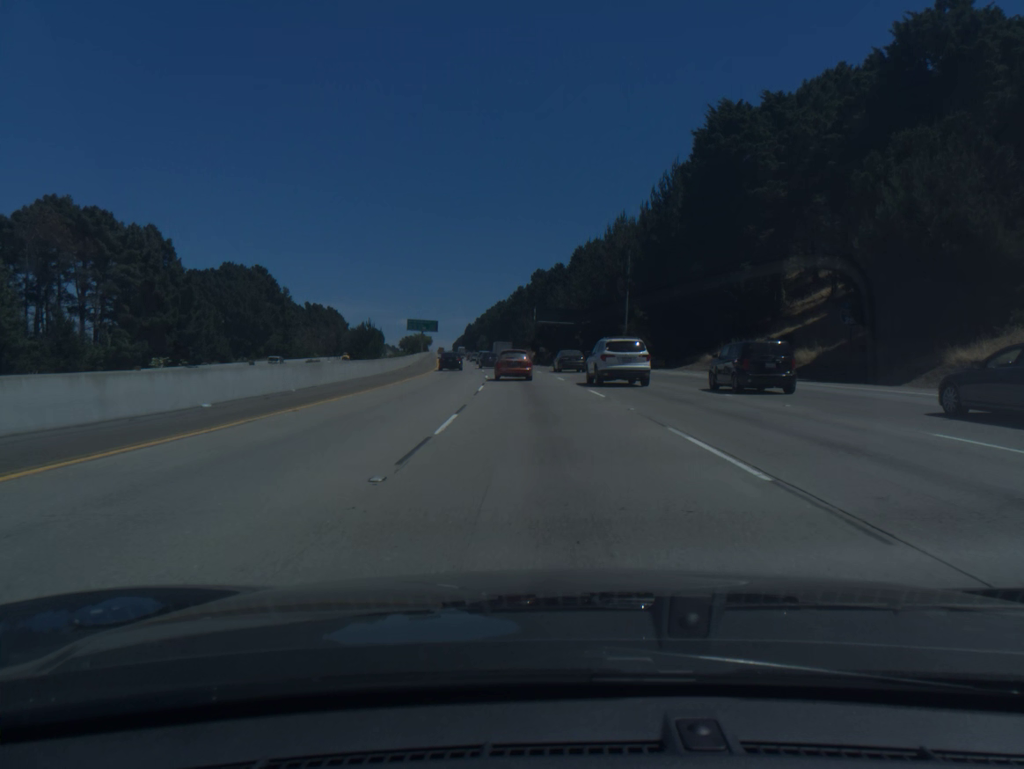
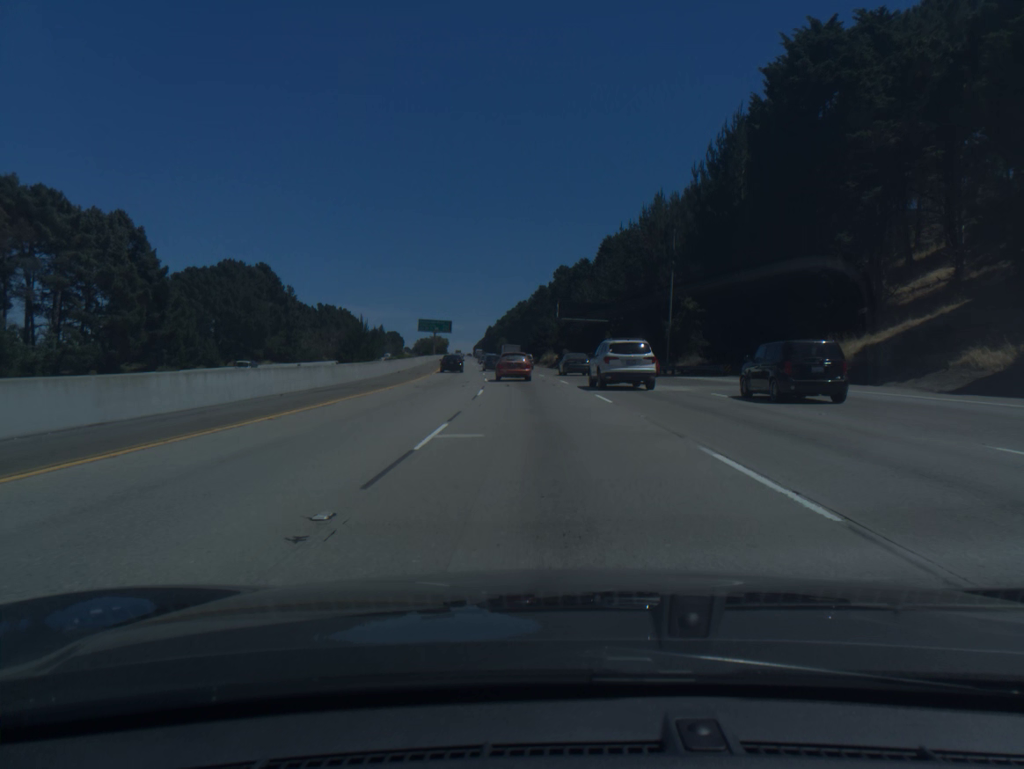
(-0.2, +16.3) m; -2°
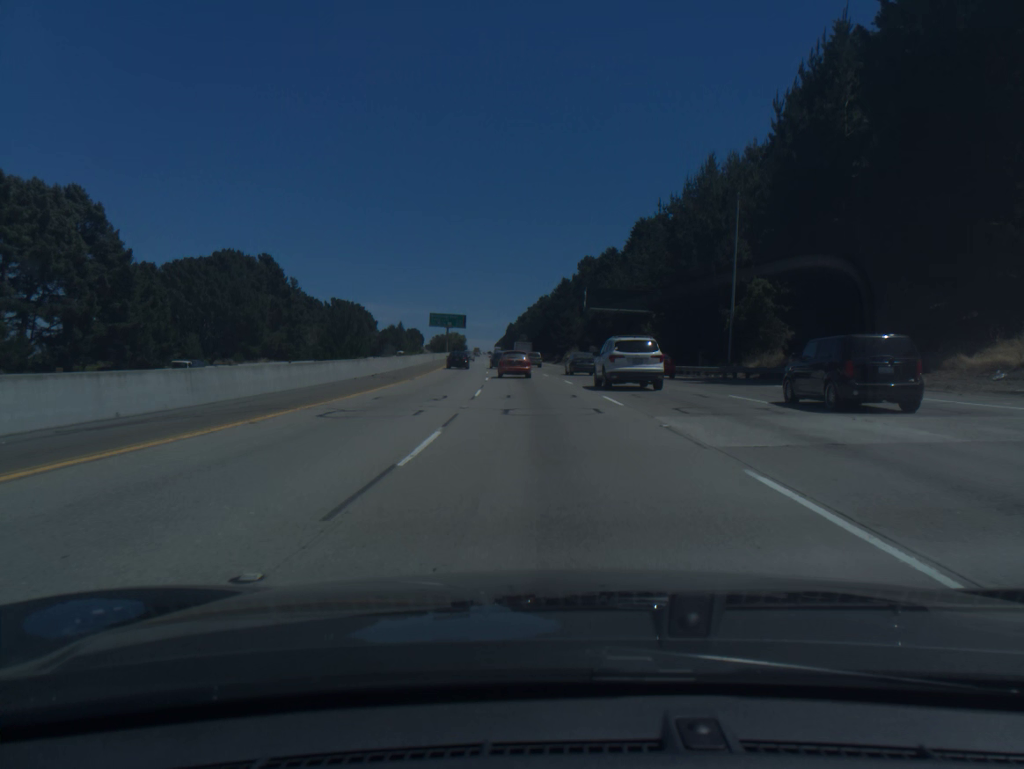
(-0.2, +16.3) m; -2°
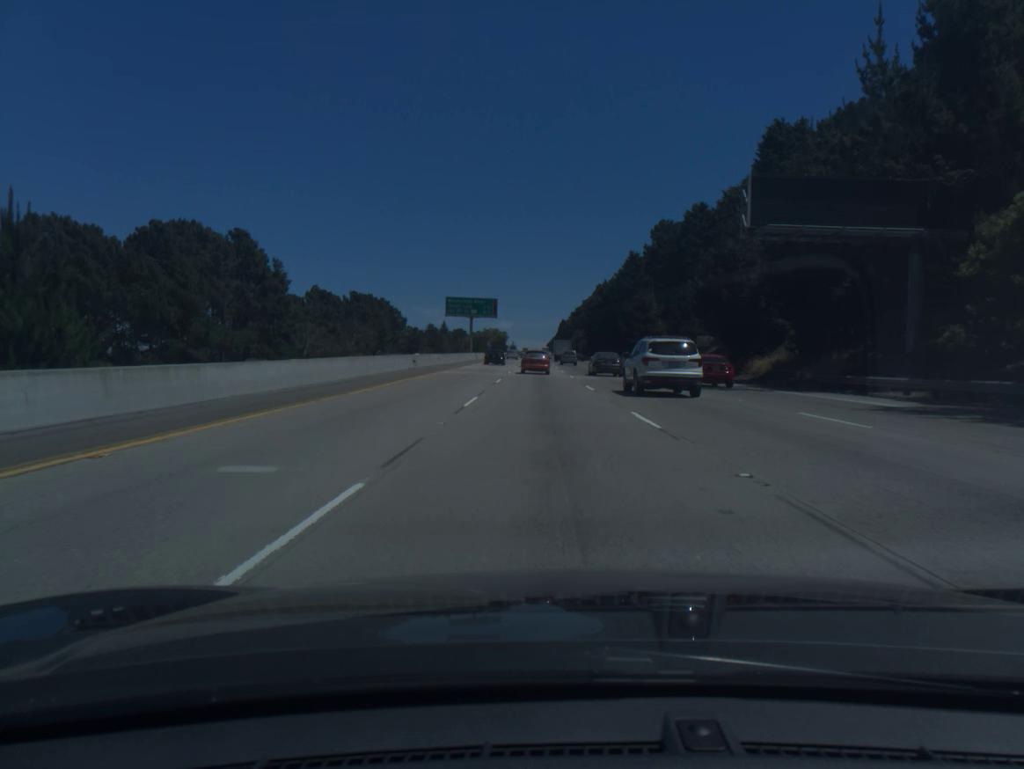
(-1.8, +48.8) m; -4°
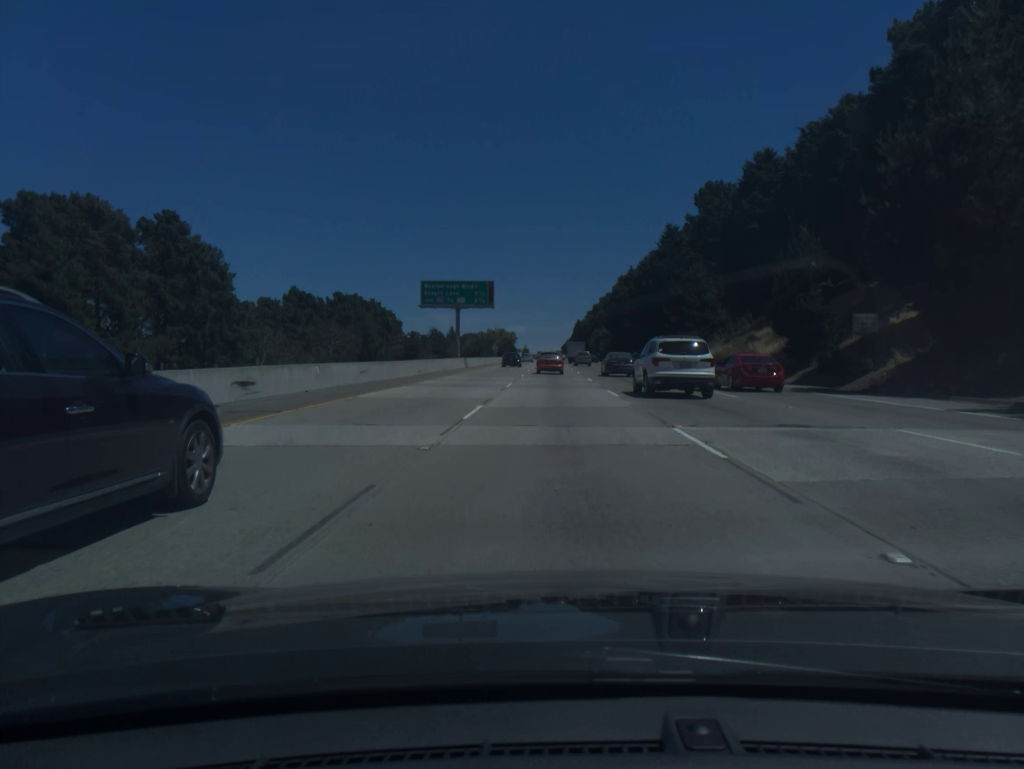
(-0.4, +32.8) m; -1°
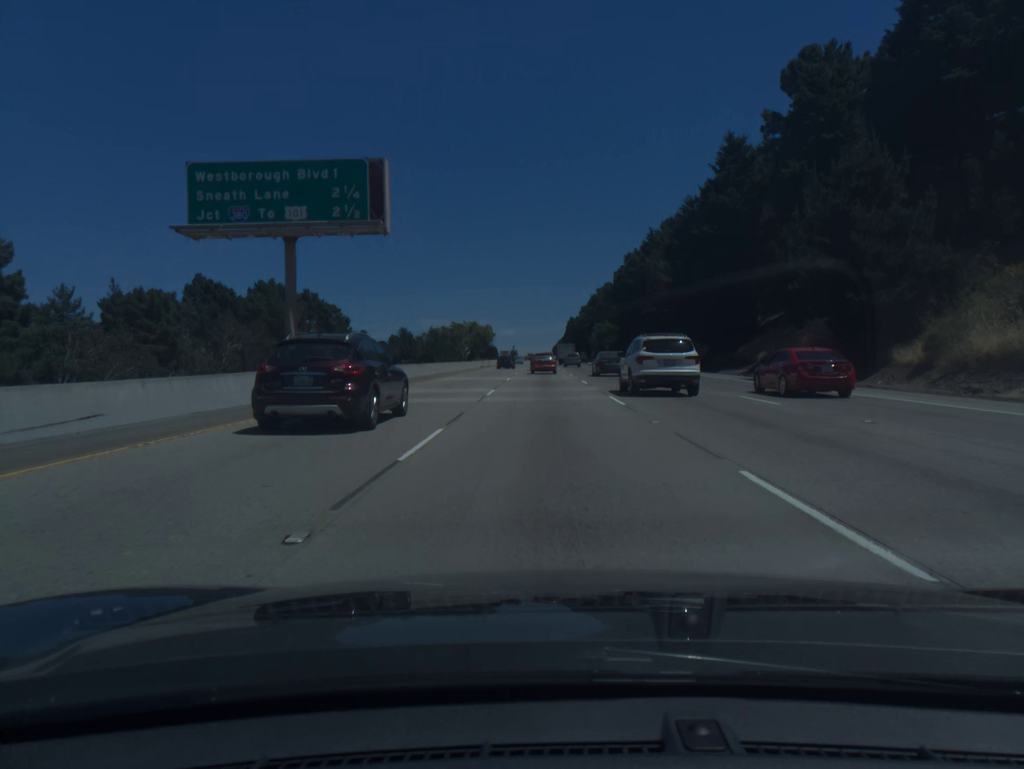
(+0.3, +49.3) m; +1°
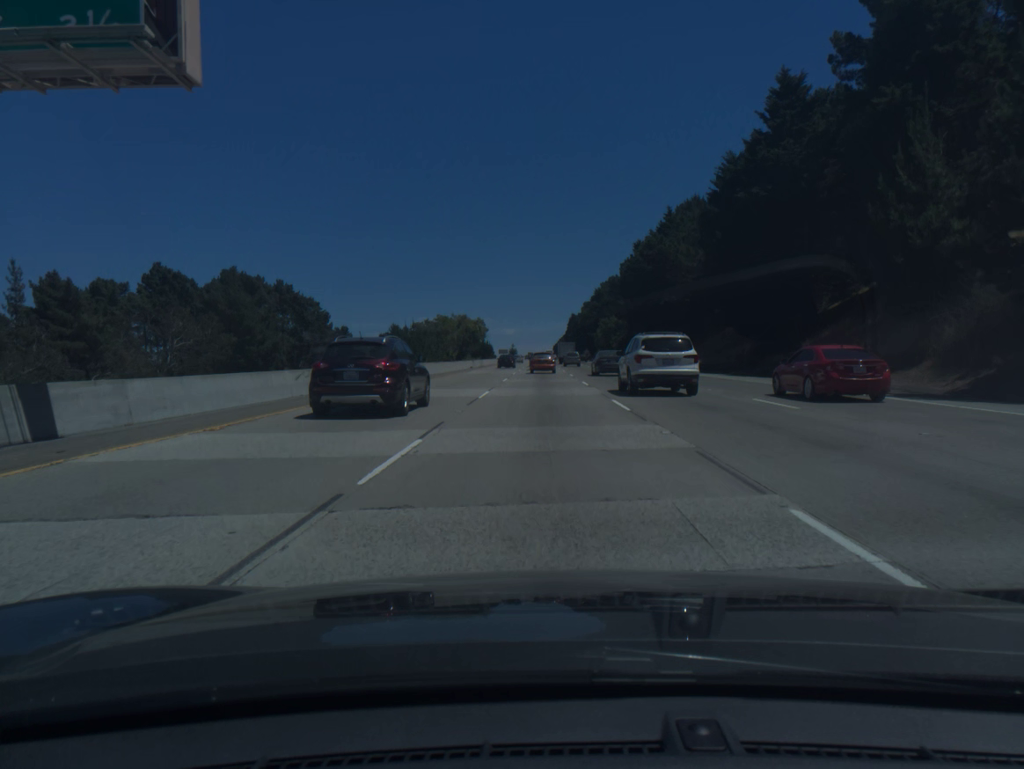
(0.0, +16.4) m; 0°
